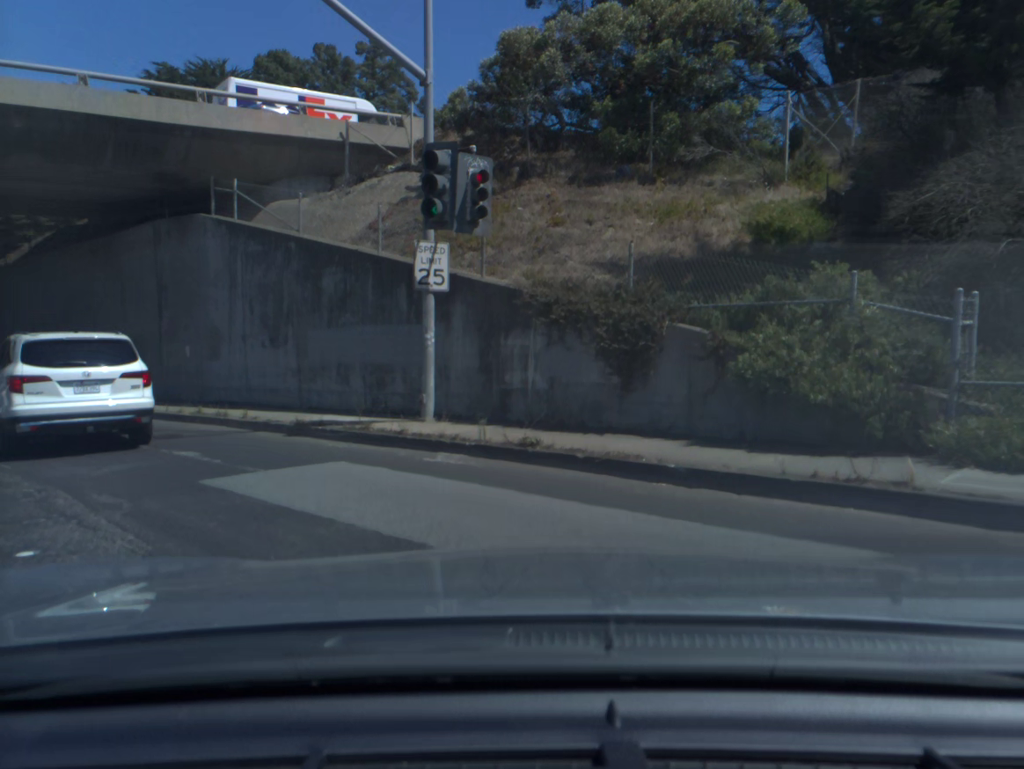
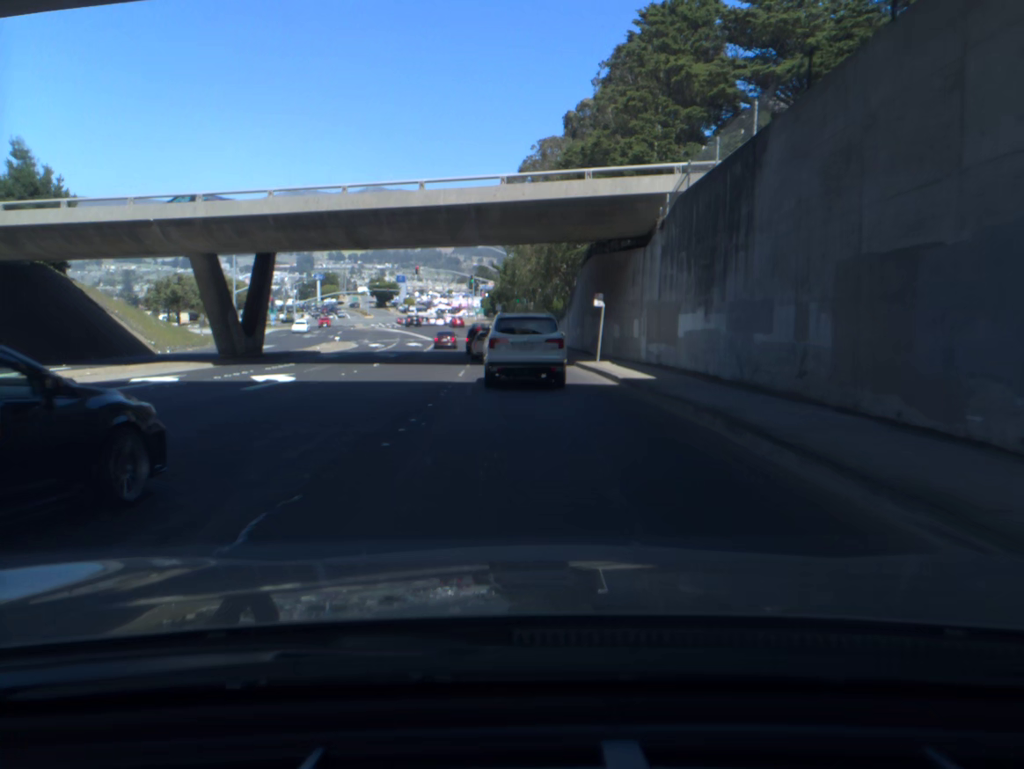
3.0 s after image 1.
(-13.7, +21.8) m; -45°
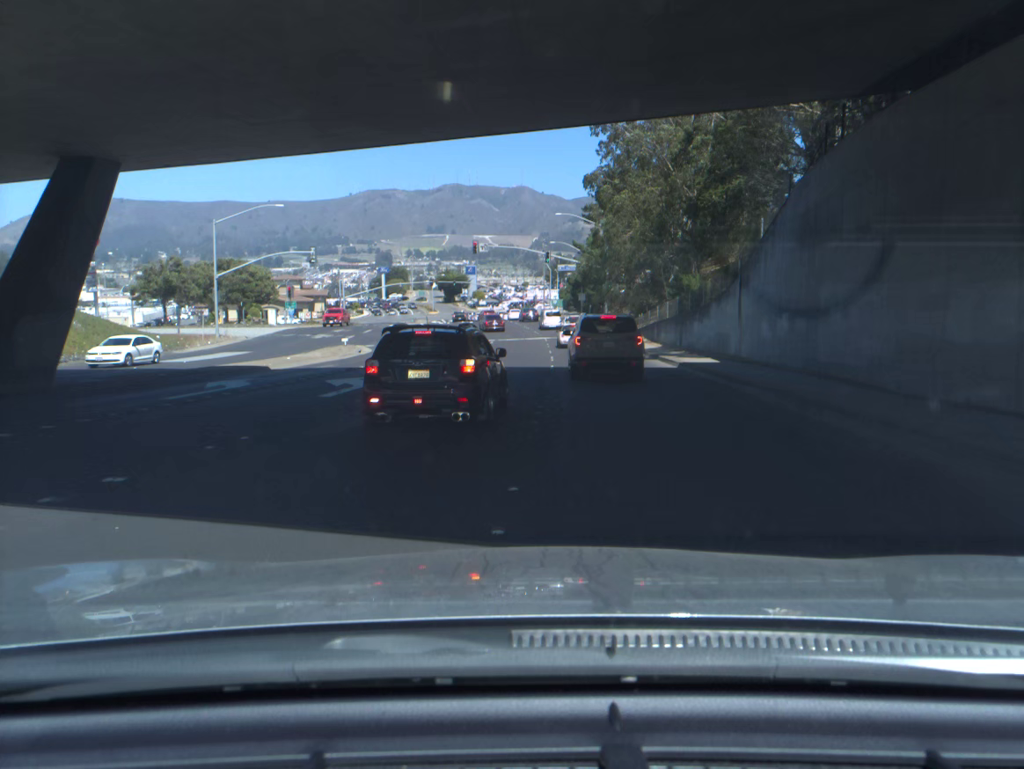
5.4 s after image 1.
(-1.0, +26.7) m; -5°
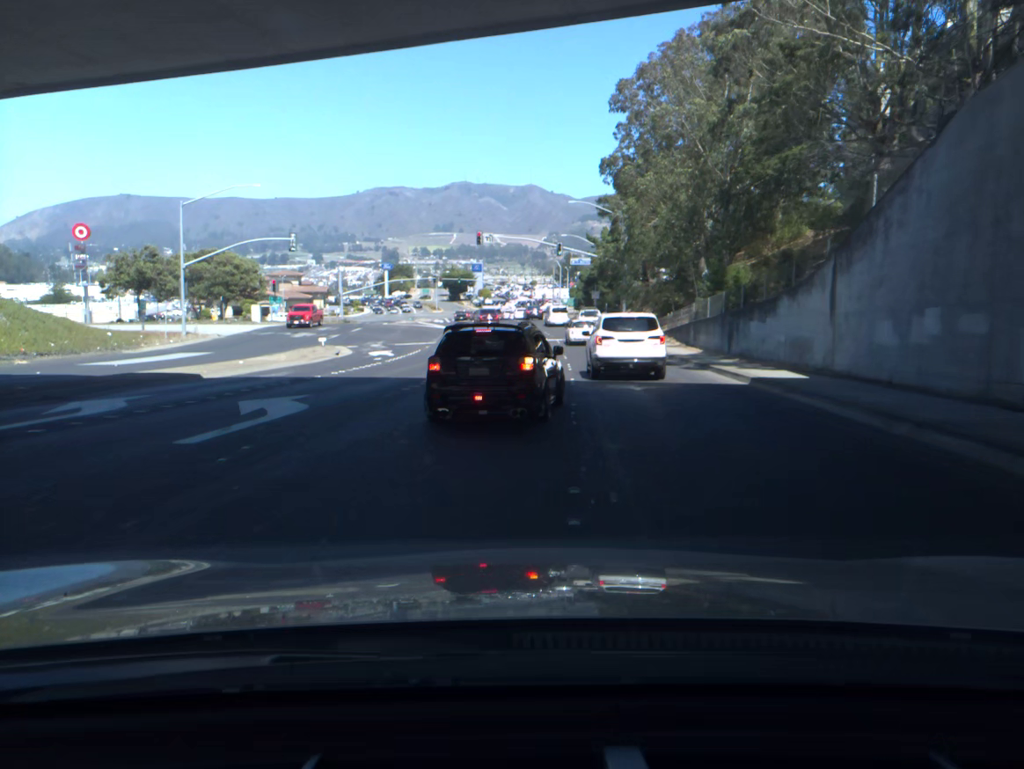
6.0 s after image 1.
(0.0, +7.2) m; 0°
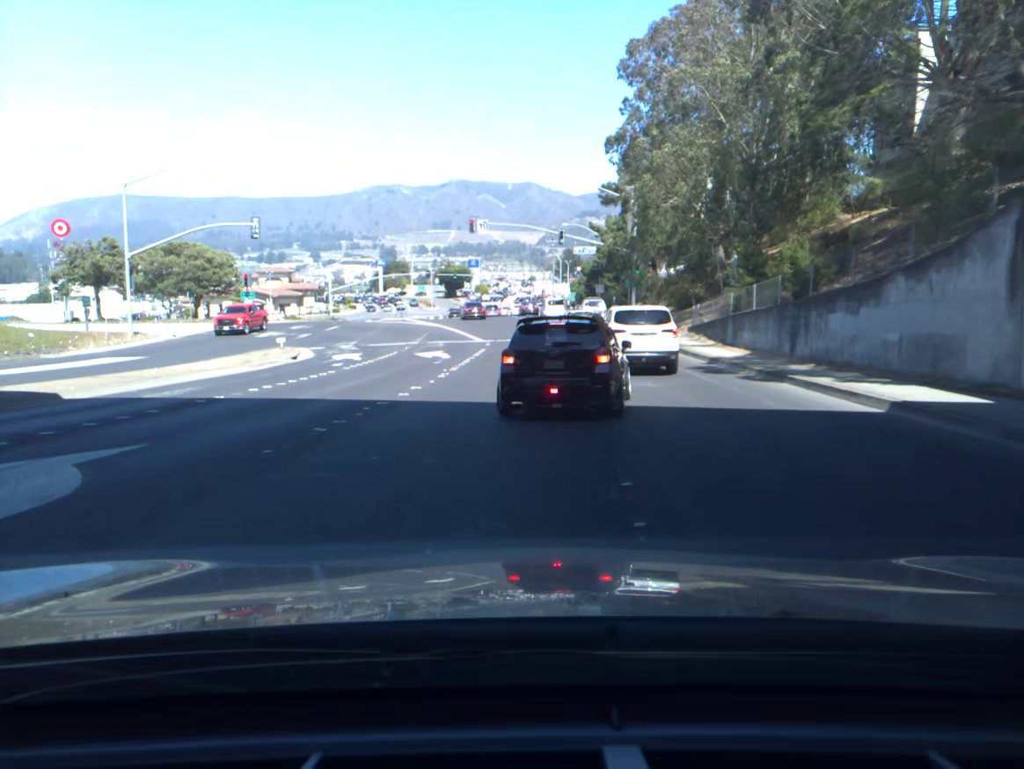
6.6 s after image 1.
(0.0, +7.4) m; 0°
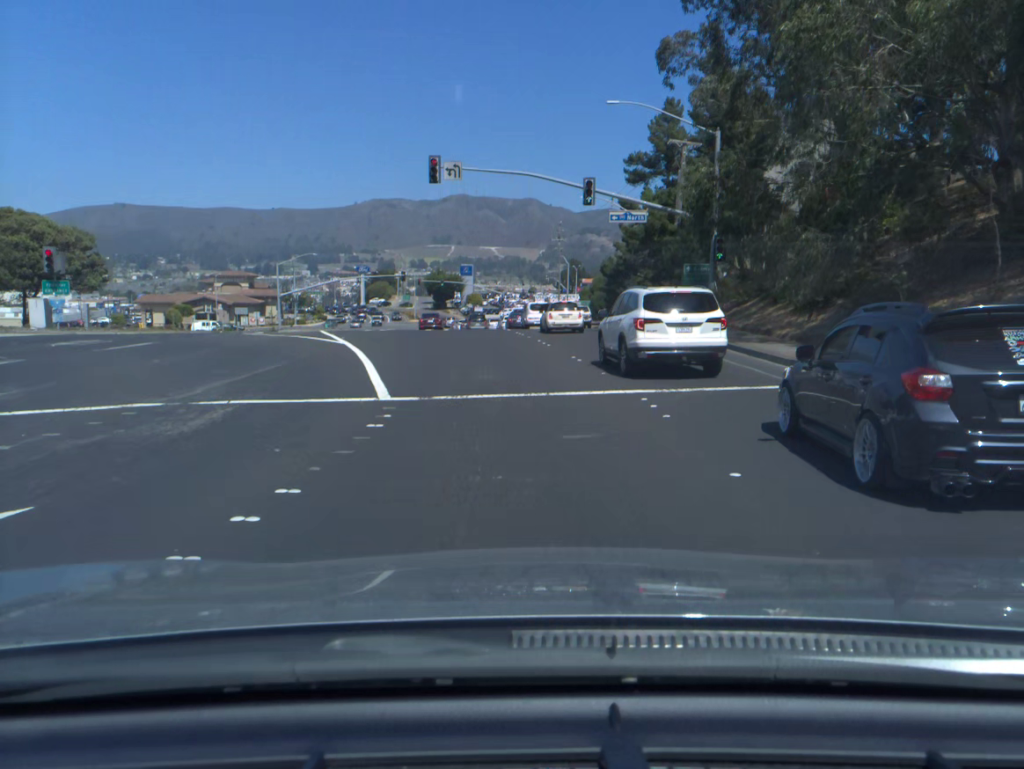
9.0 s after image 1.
(0.0, +28.7) m; 0°
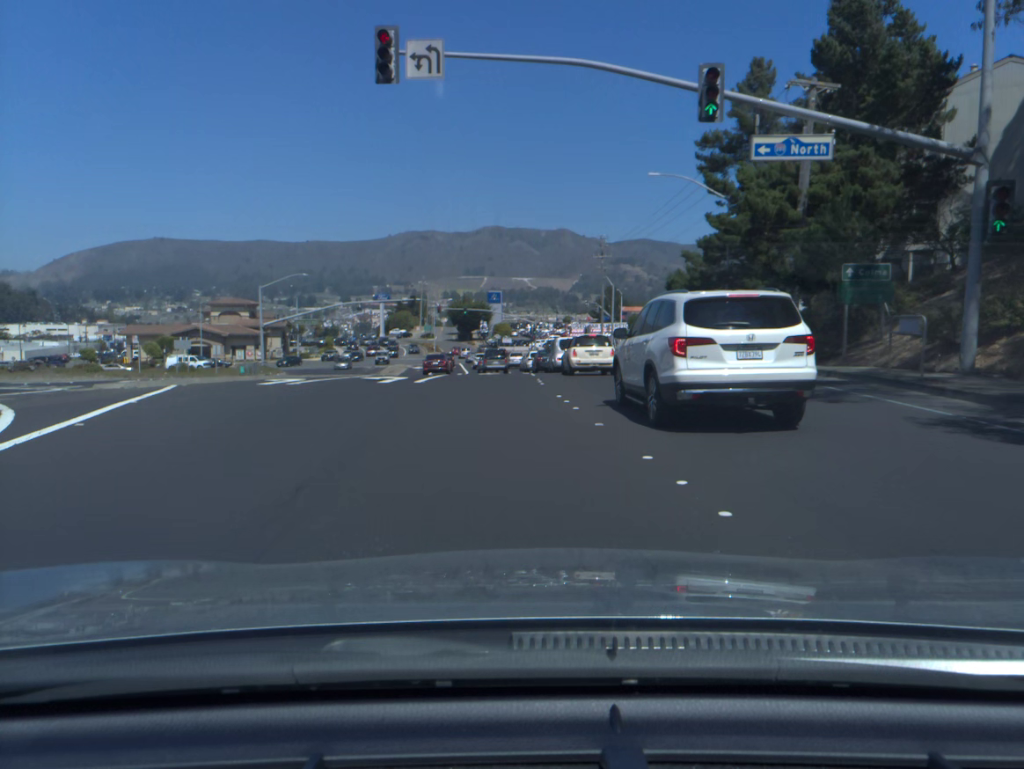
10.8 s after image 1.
(-0.3, +20.6) m; -2°
